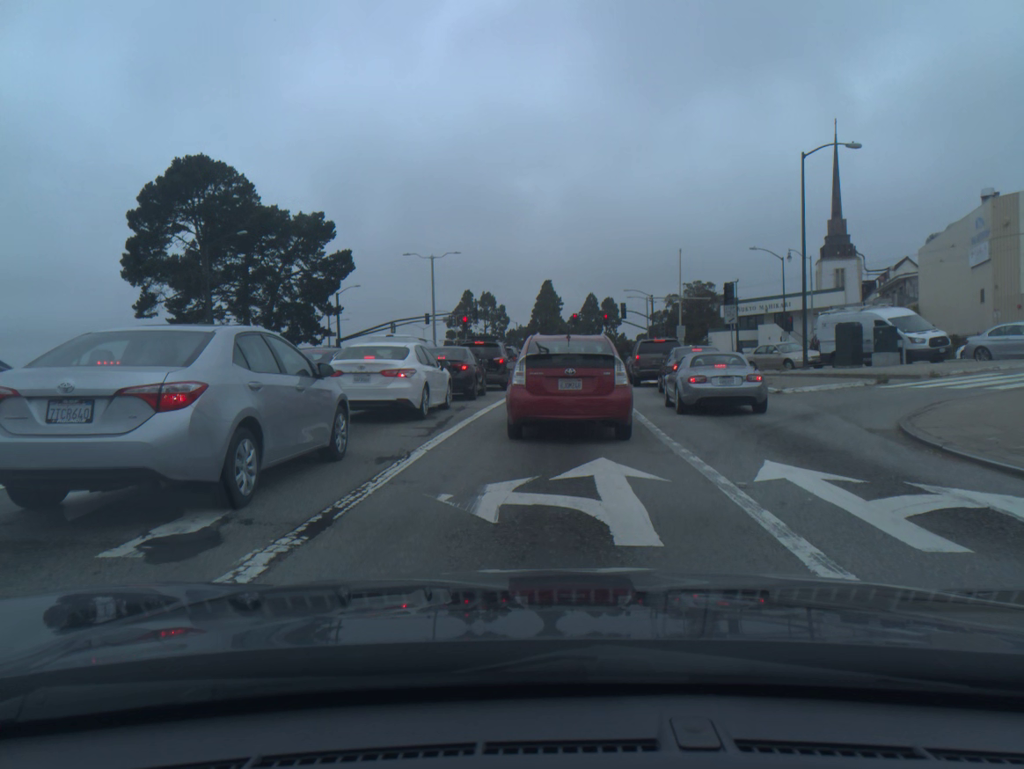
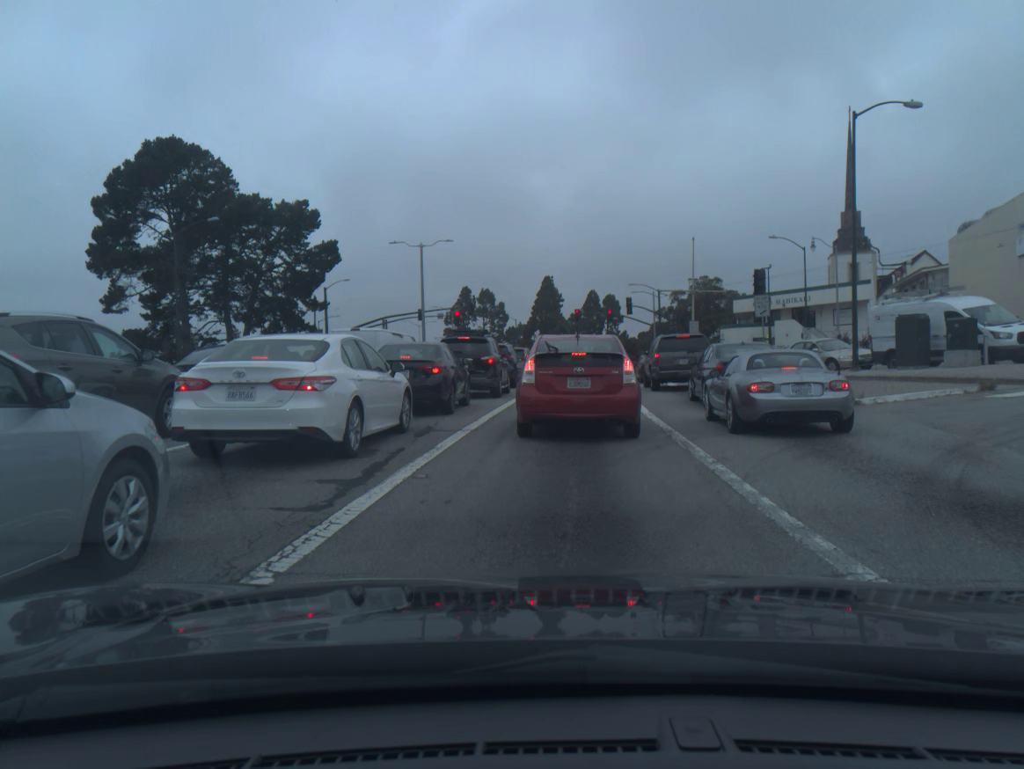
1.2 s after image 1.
(0.0, +5.4) m; 0°
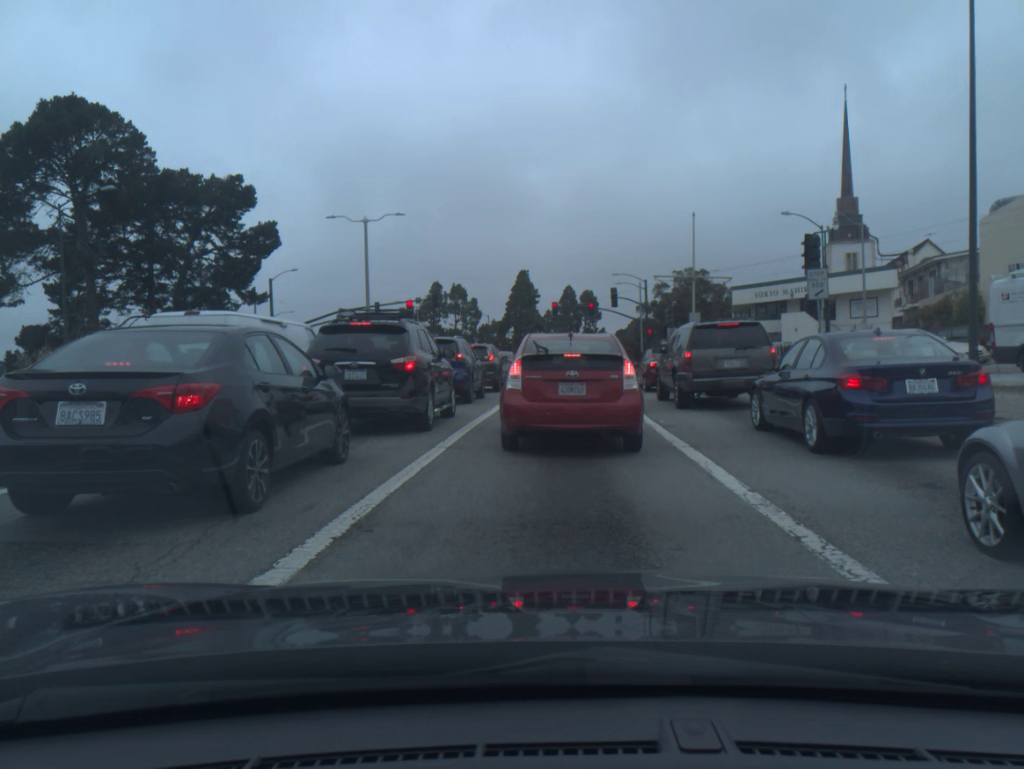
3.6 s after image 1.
(+0.2, +9.6) m; +2°
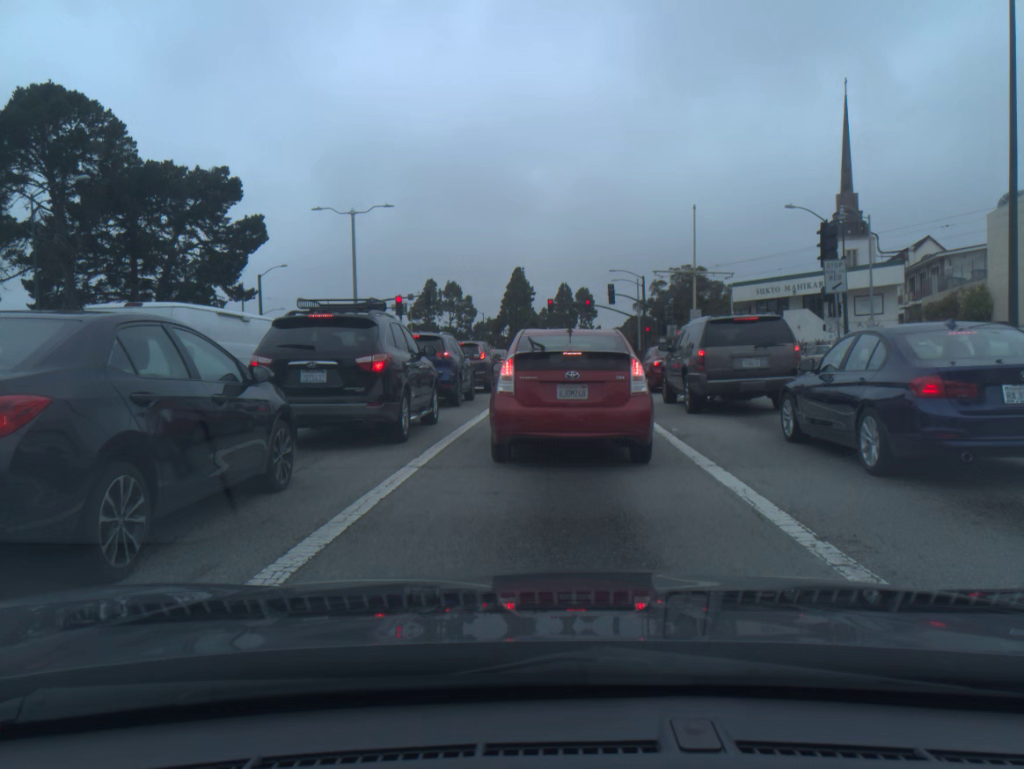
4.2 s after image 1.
(0.0, +1.9) m; +1°
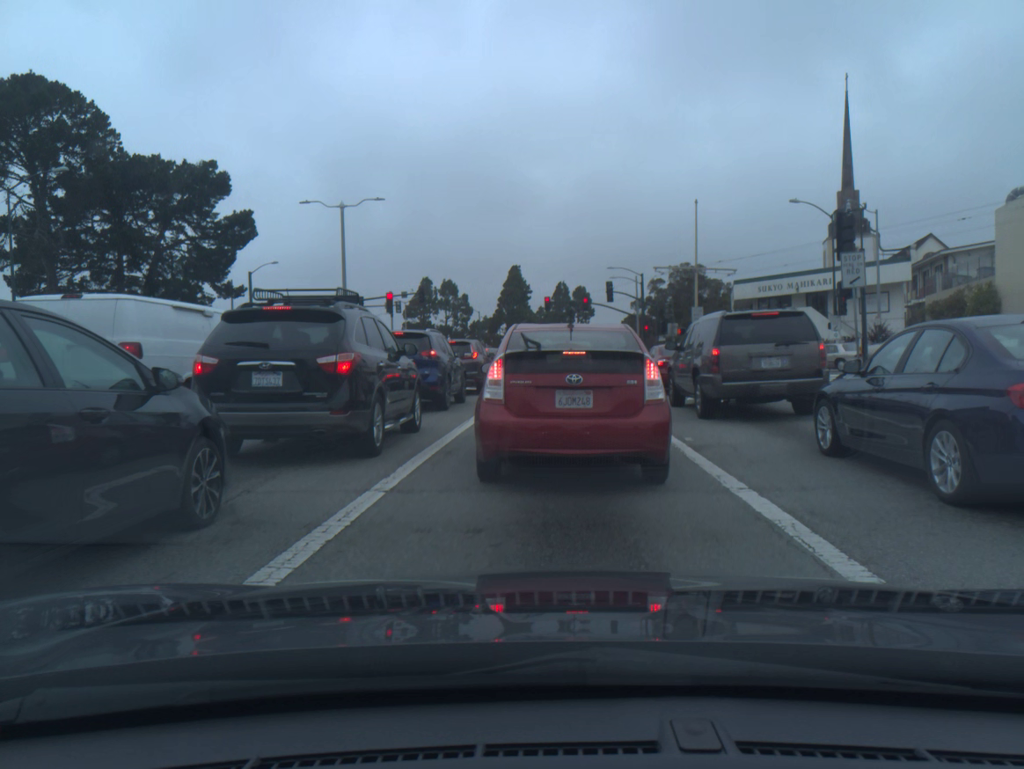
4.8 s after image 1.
(0.0, +1.5) m; +1°
